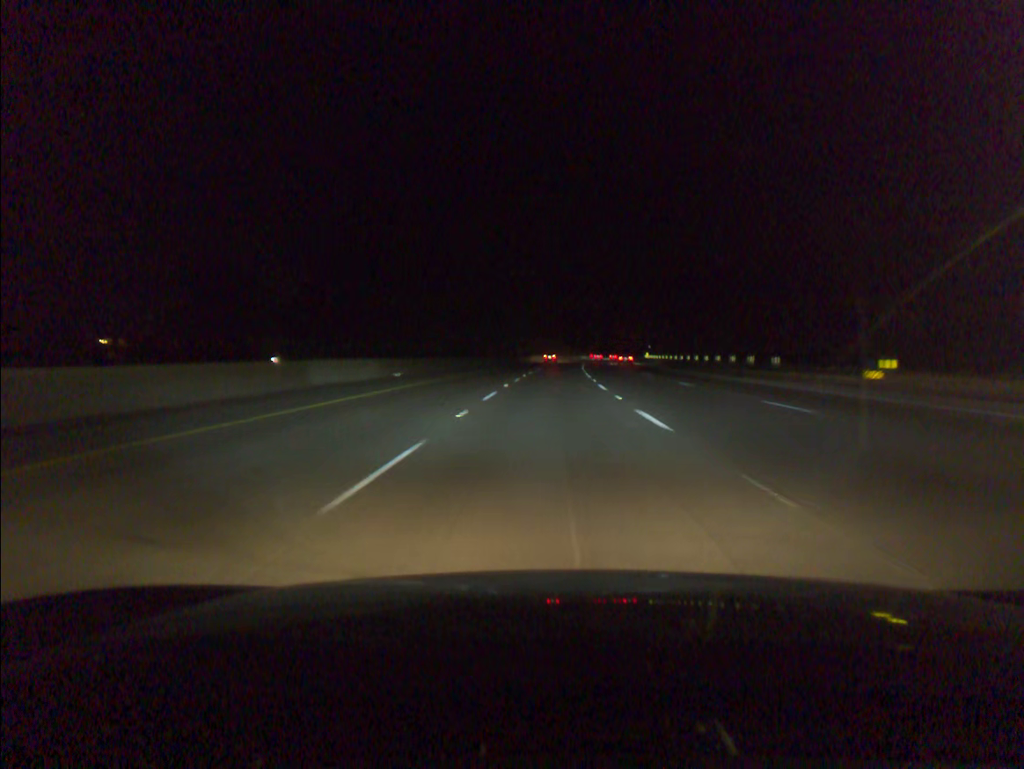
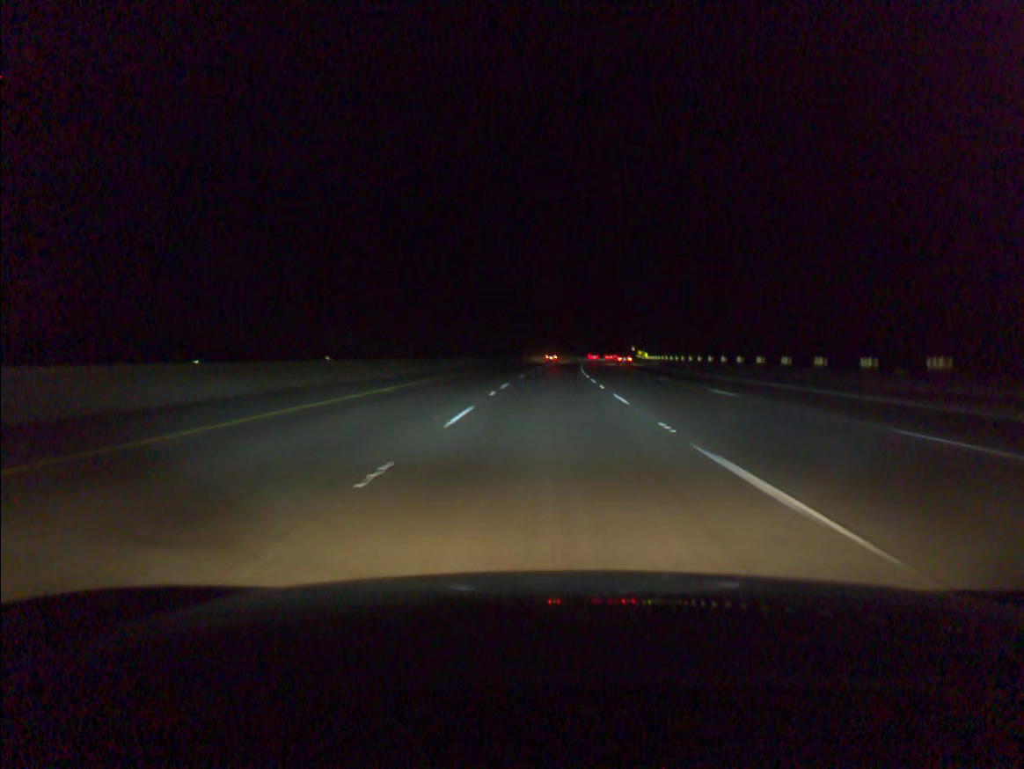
(+0.5, +36.8) m; +2°
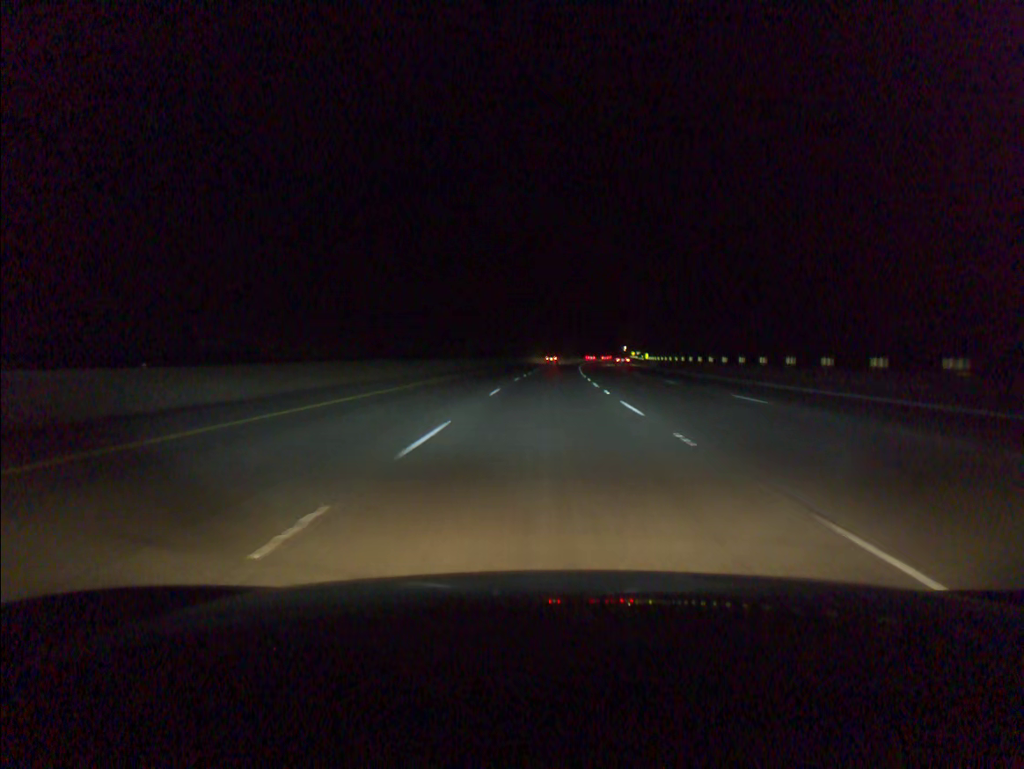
(+0.1, +18.3) m; +1°
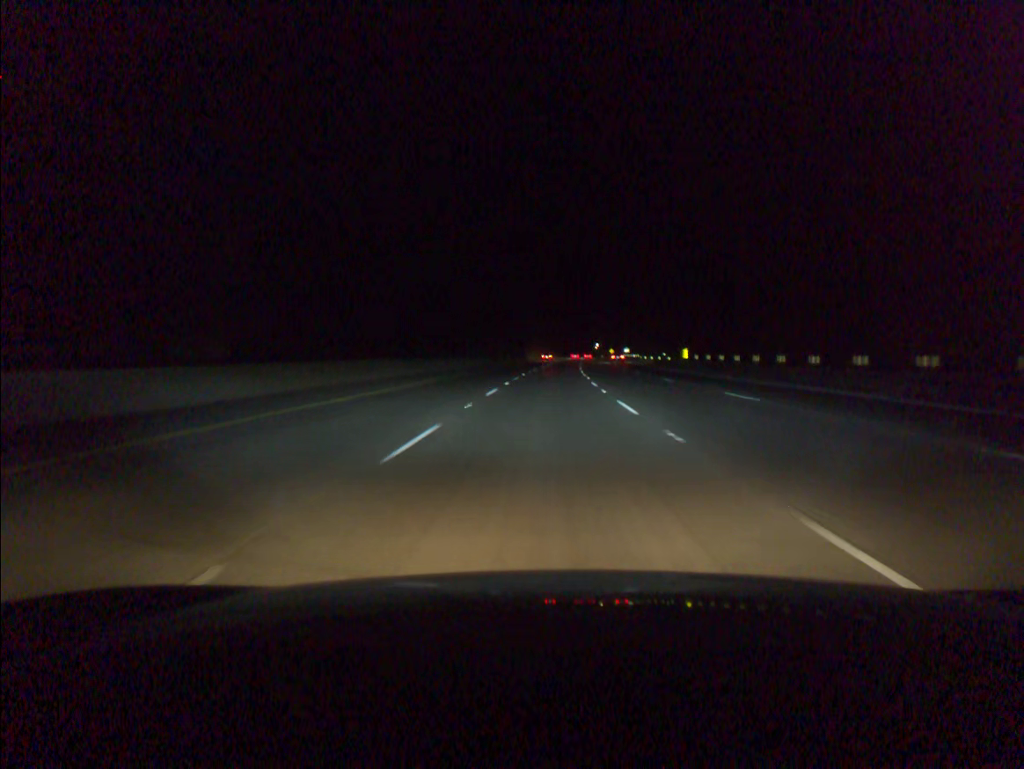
(+1.7, +73.2) m; +3°
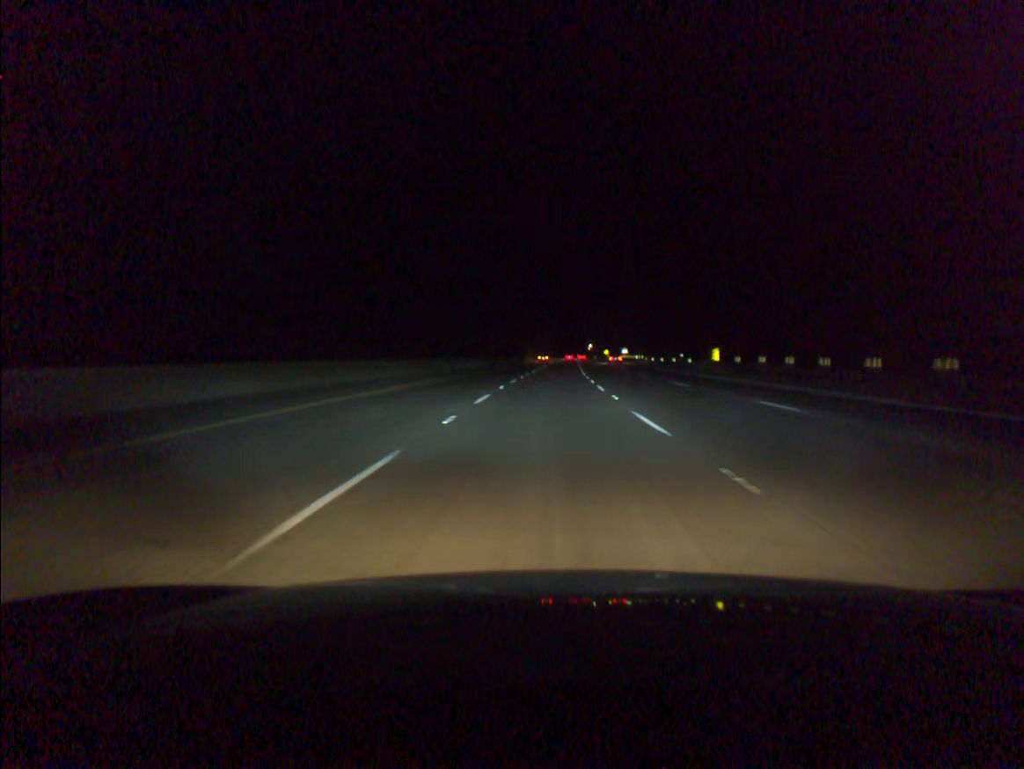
(+0.1, +18.3) m; +1°
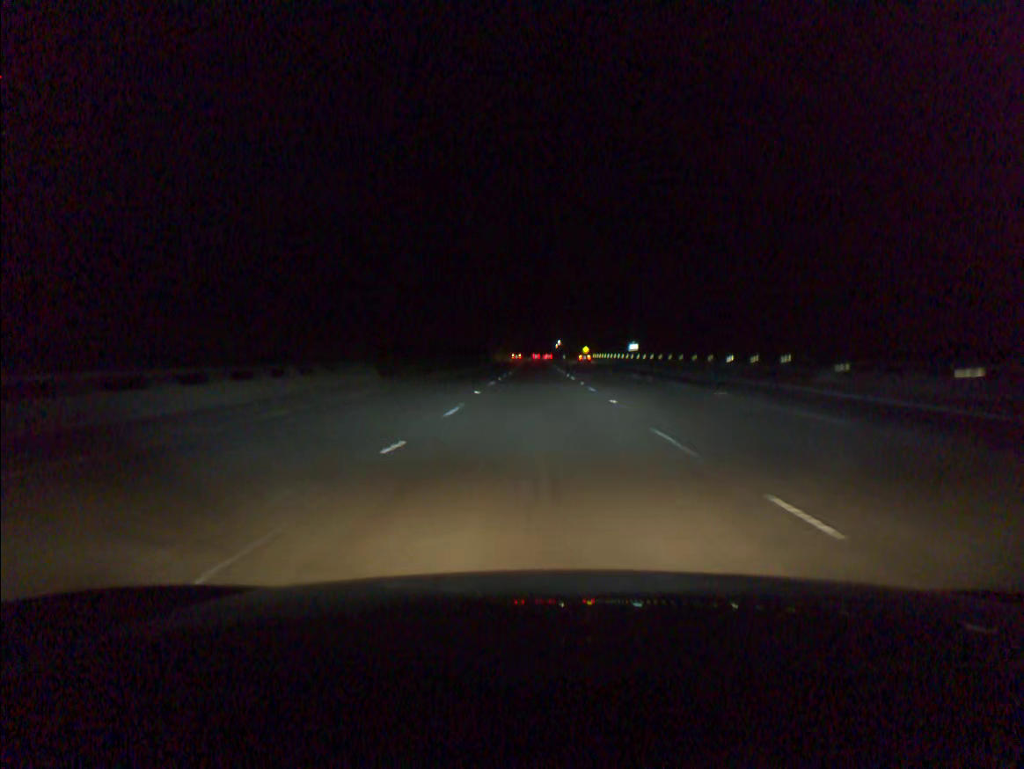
(+2.6, +91.4) m; +3°
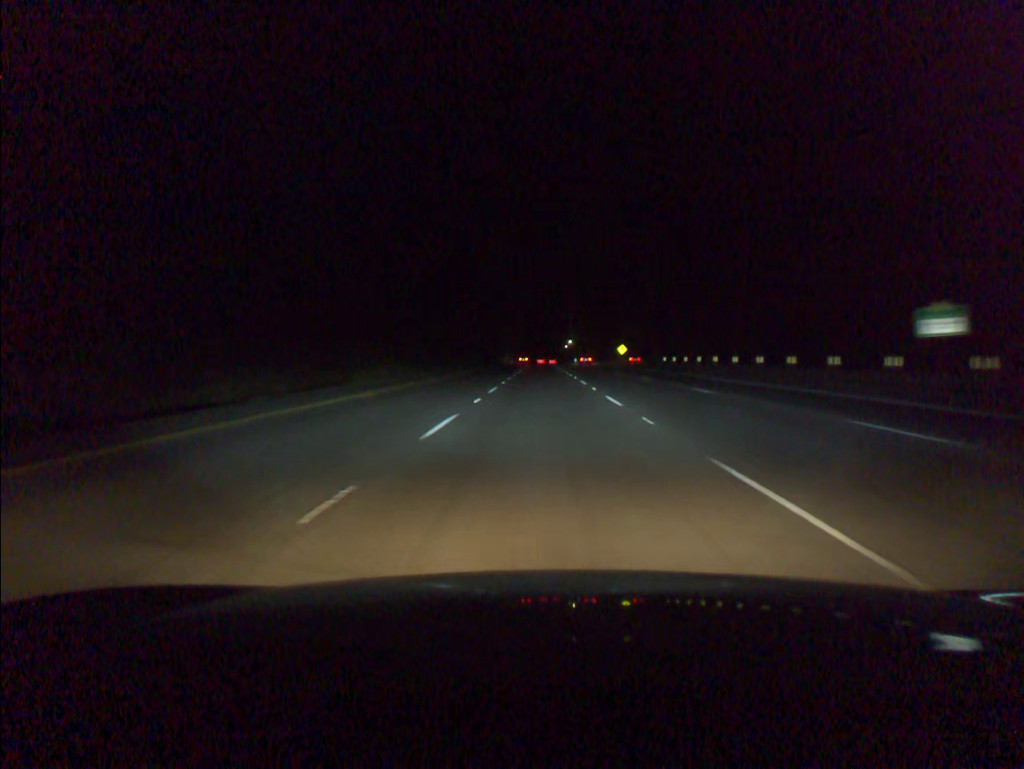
(-0.6, +91.4) m; 0°
